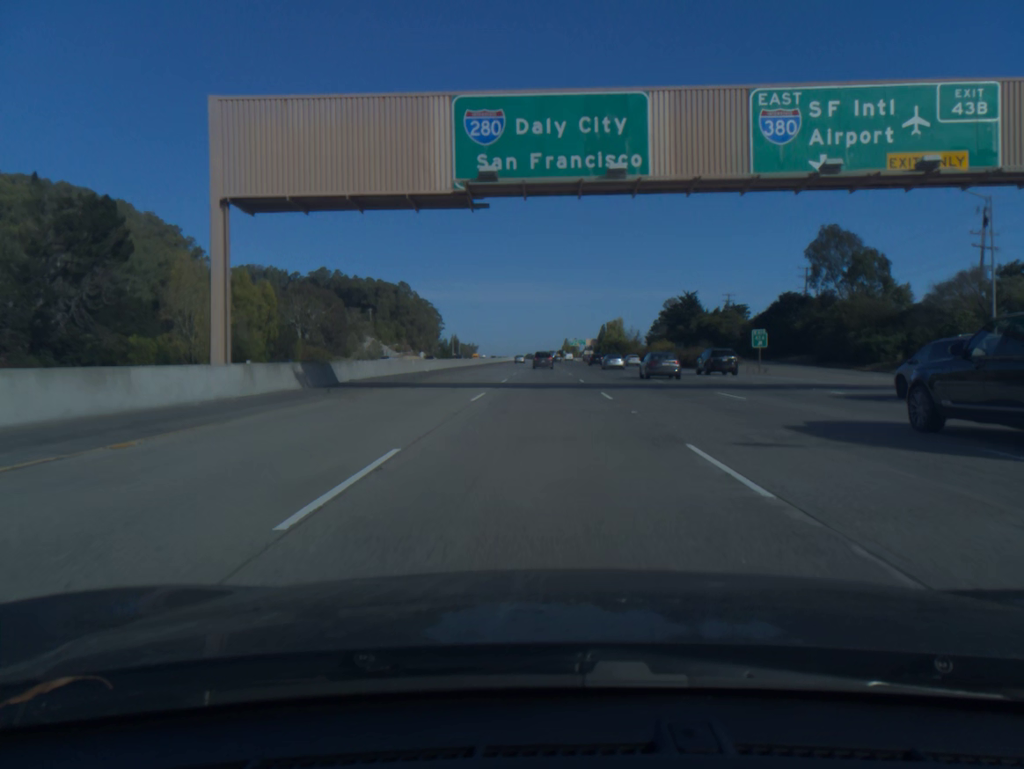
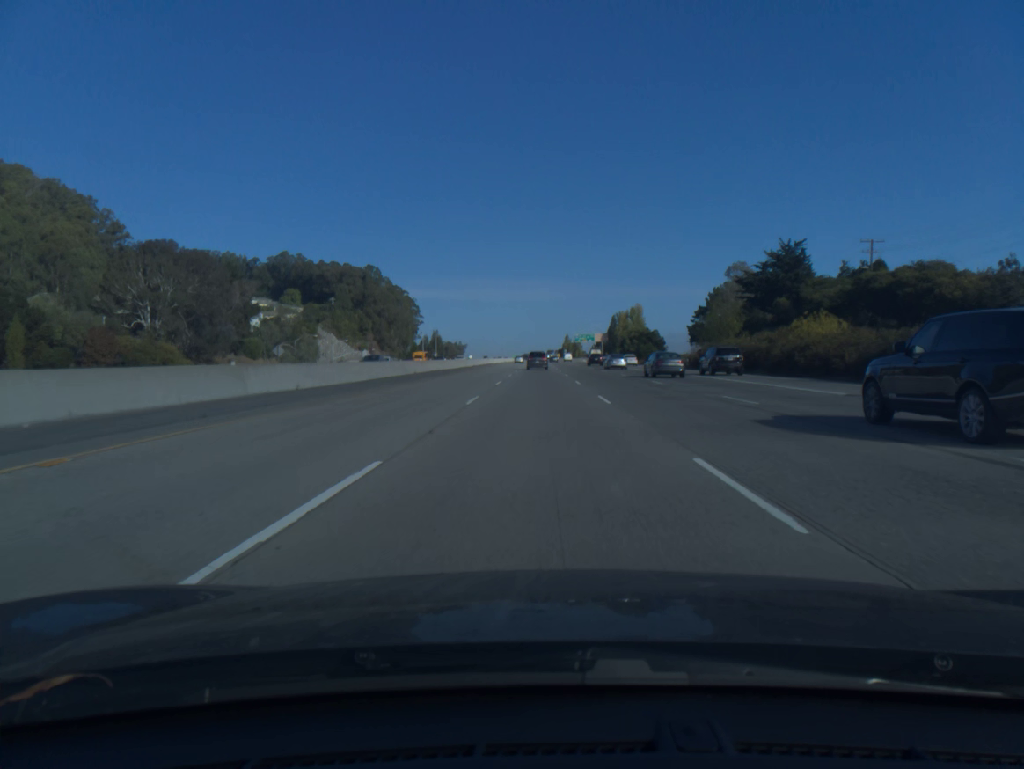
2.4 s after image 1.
(+0.2, +73.9) m; 0°
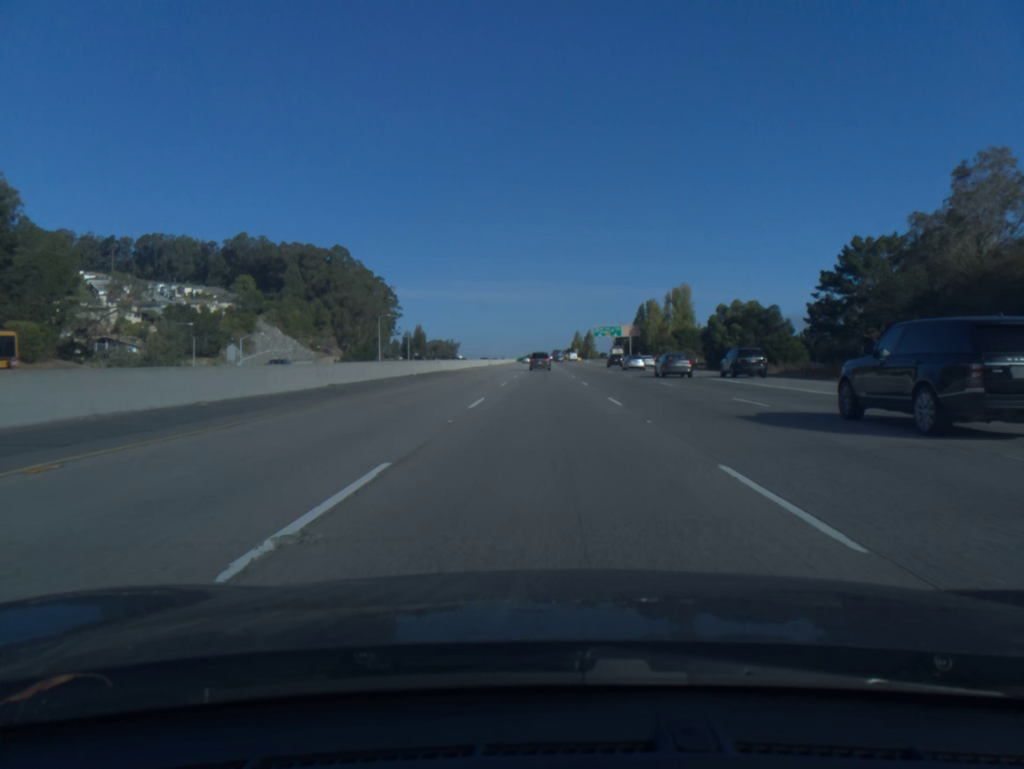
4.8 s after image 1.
(-0.3, +73.4) m; 0°
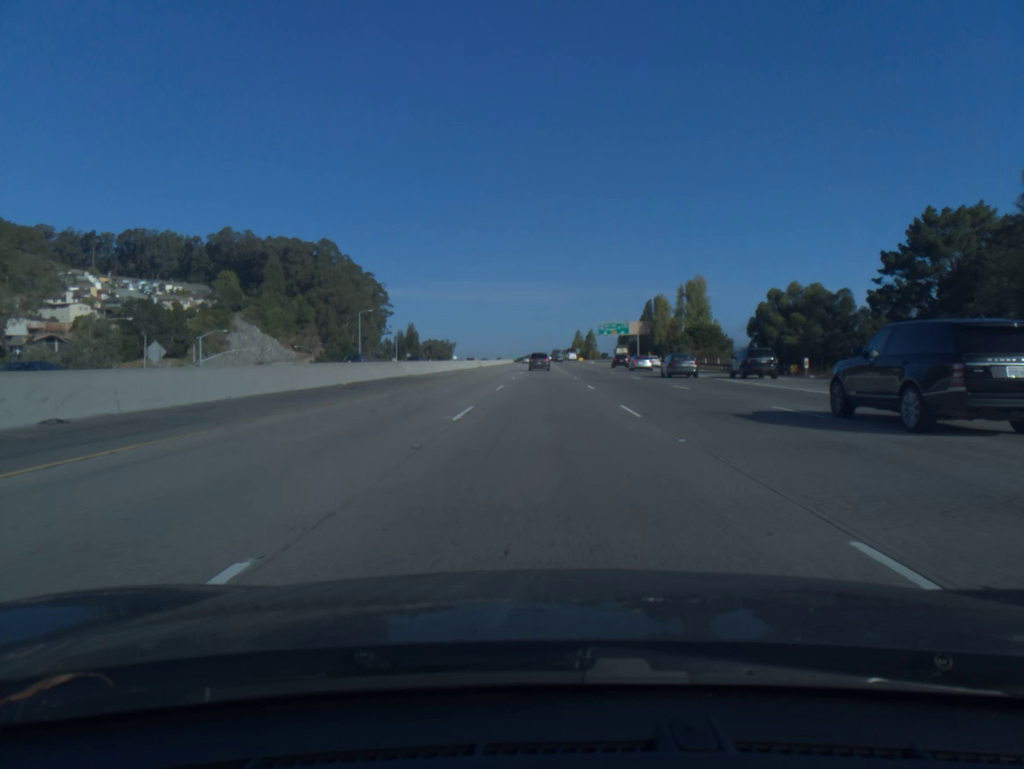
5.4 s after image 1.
(0.0, +18.4) m; 0°
